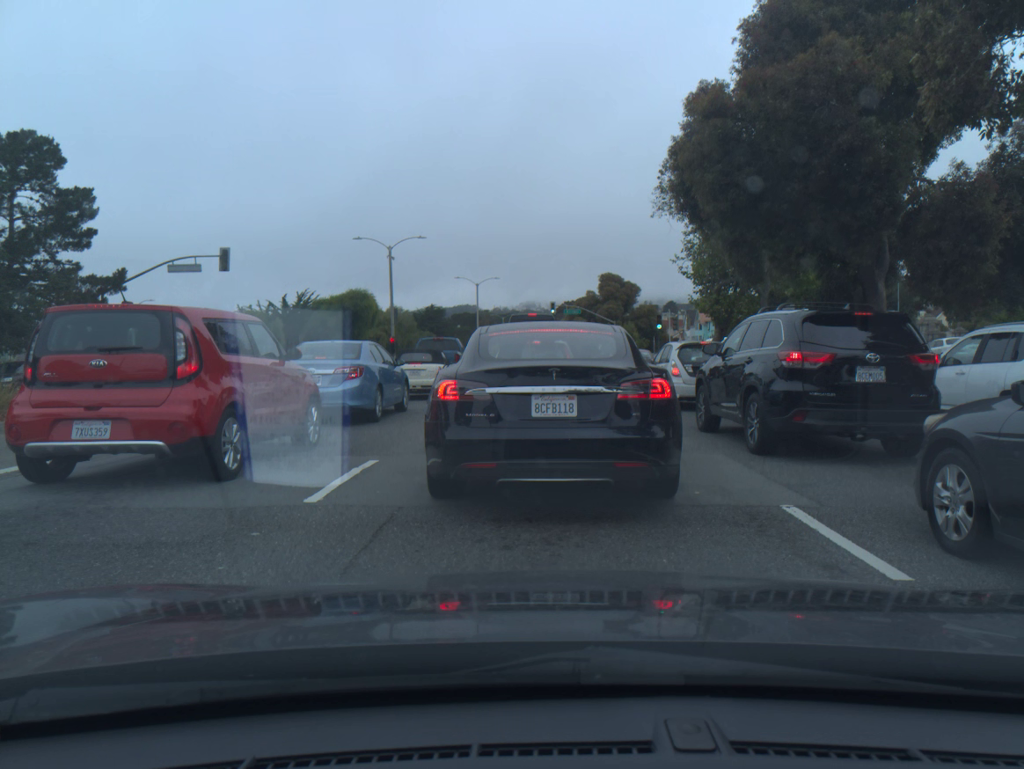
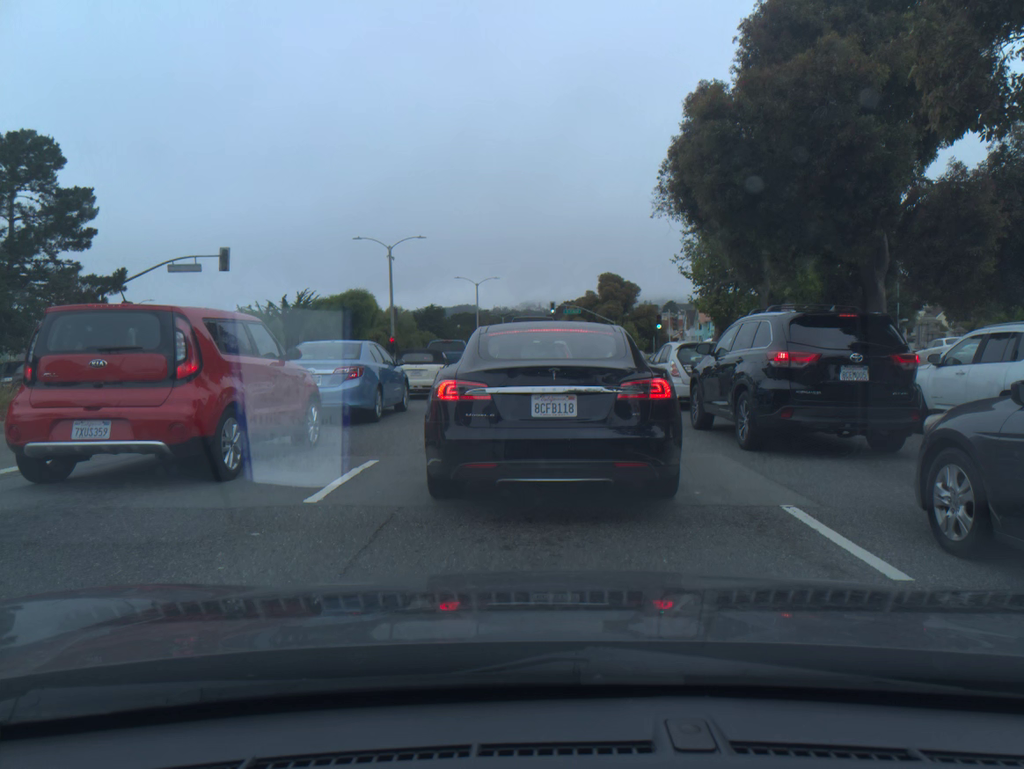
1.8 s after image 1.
(0.0, 0.0) m; 0°
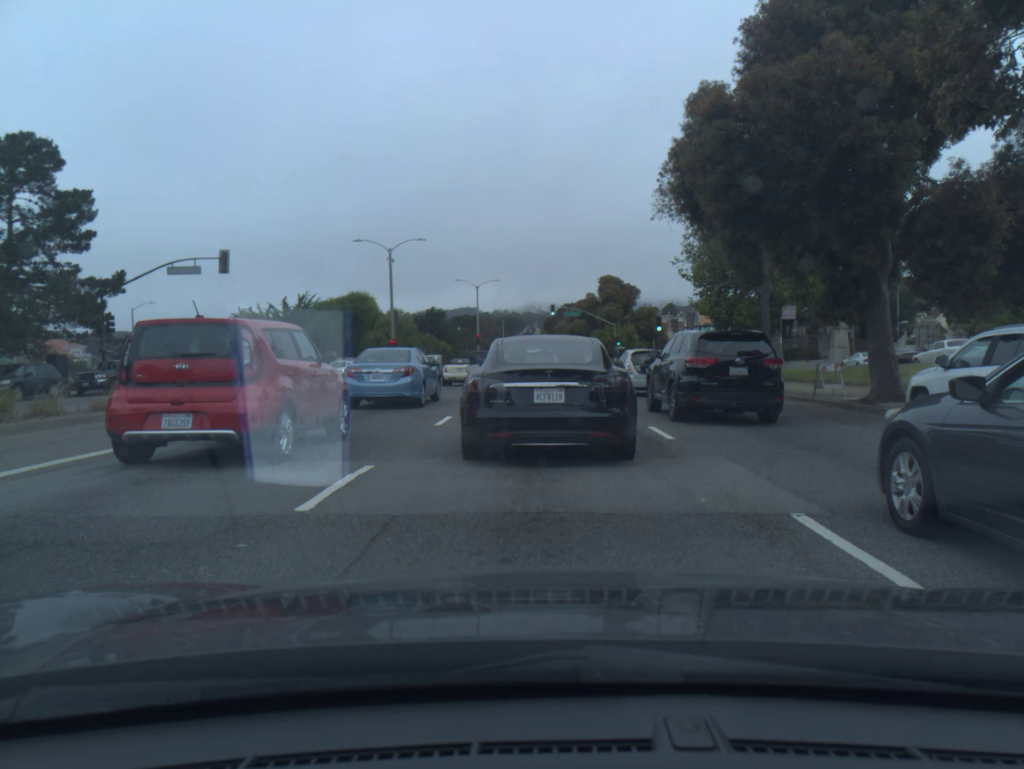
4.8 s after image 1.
(-0.1, +0.1) m; 0°
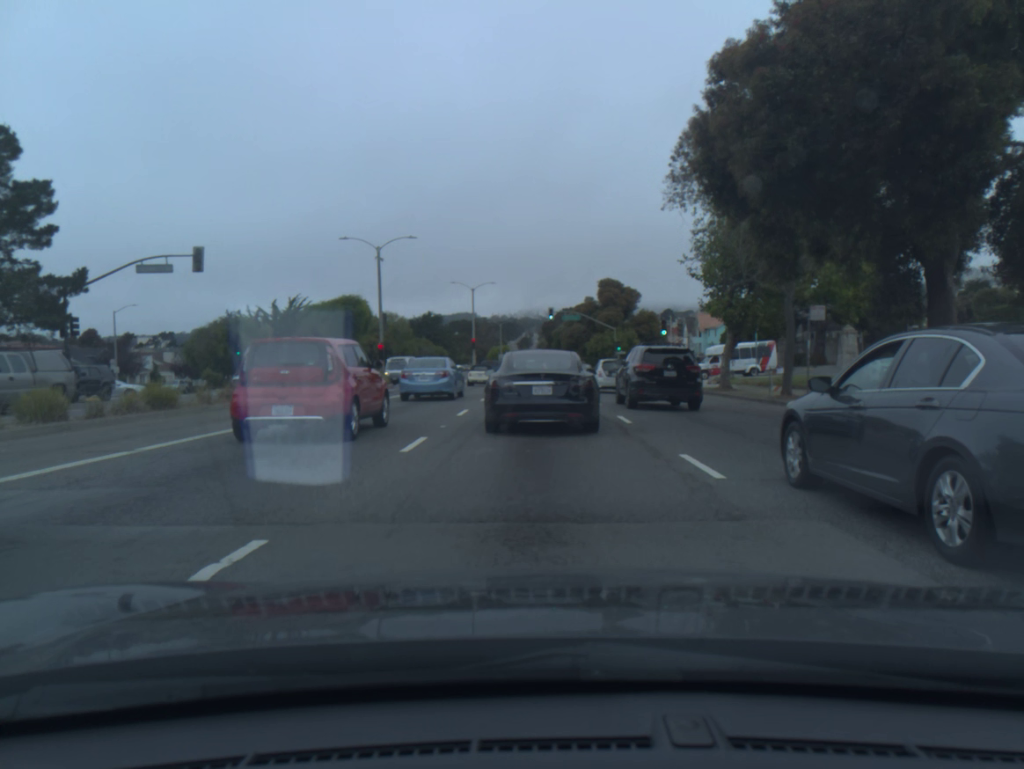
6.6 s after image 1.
(0.0, +3.1) m; 0°
